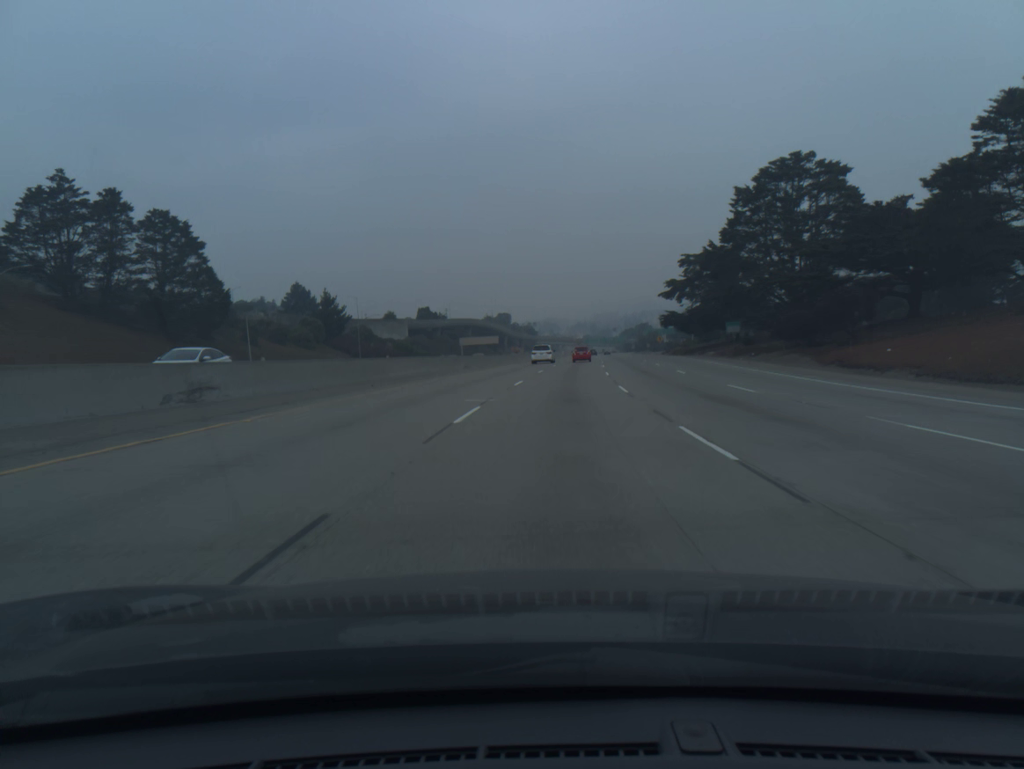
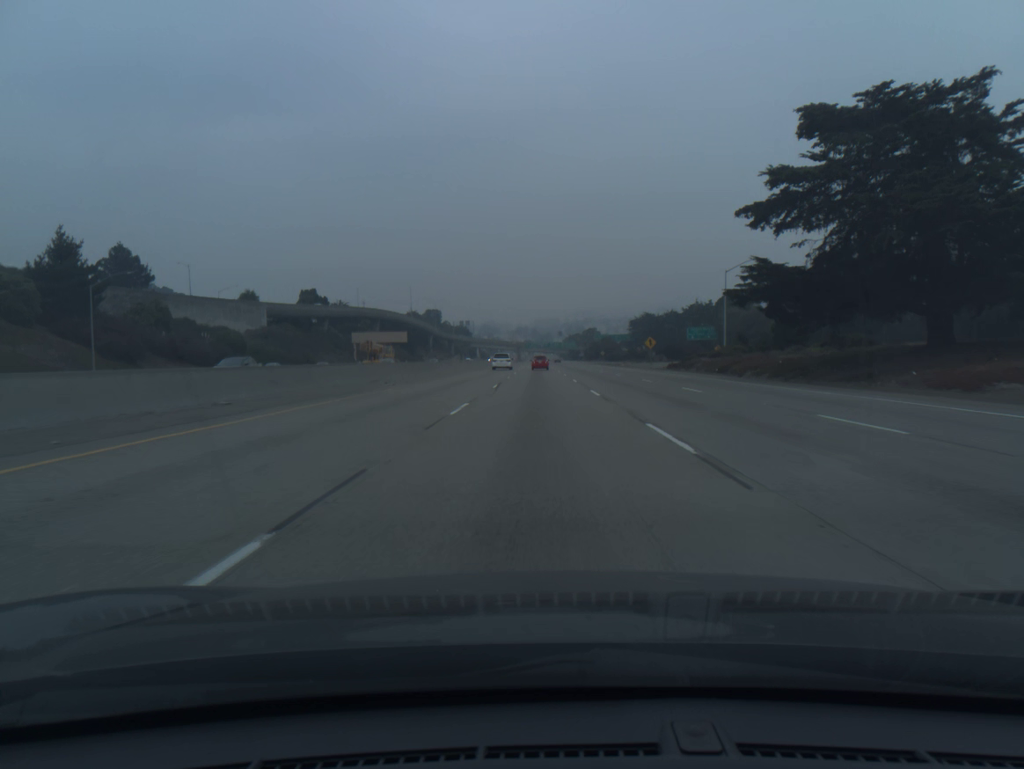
(+3.4, +70.1) m; +4°
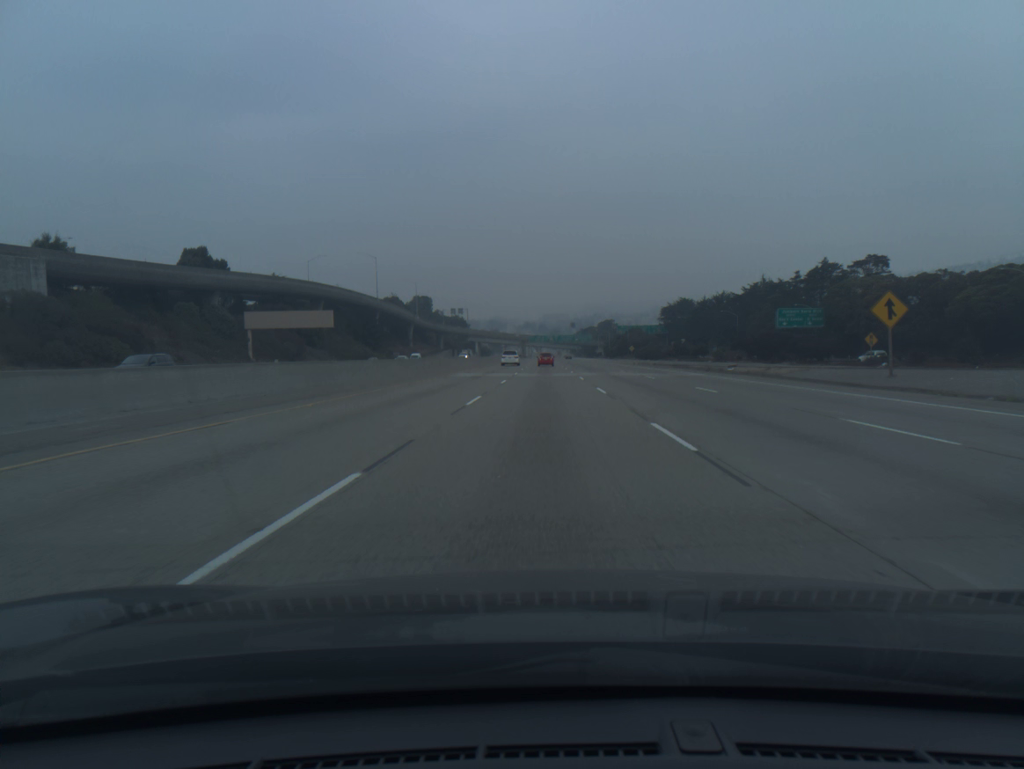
(-0.3, +70.9) m; -1°
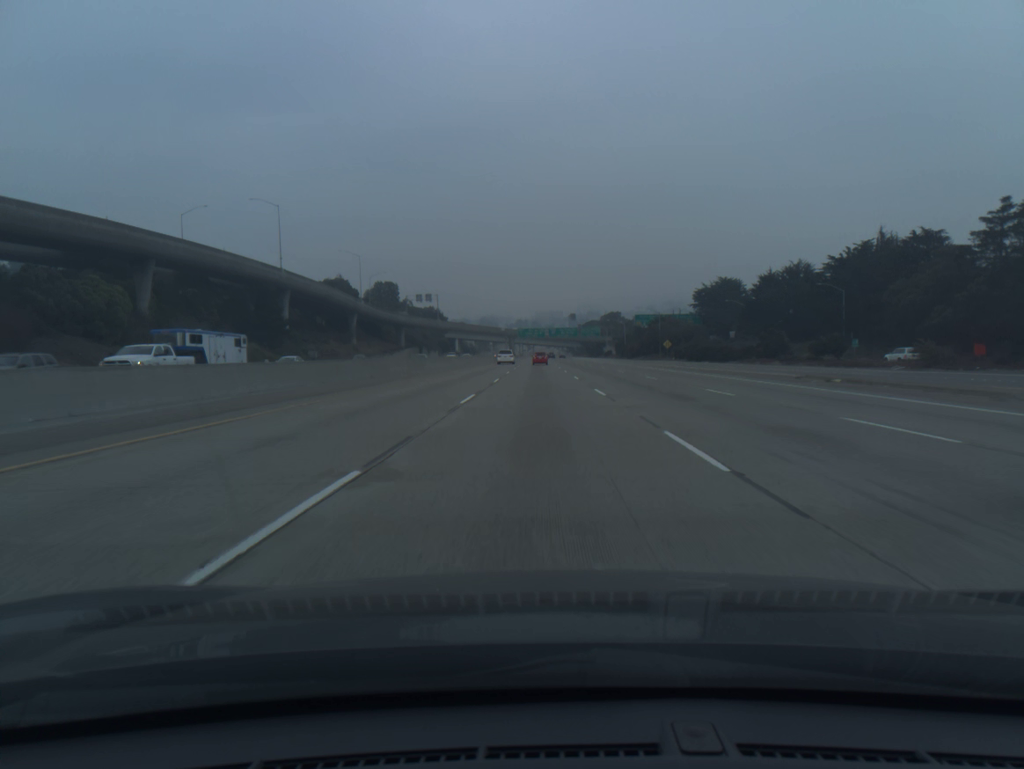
(+0.2, +72.9) m; 0°
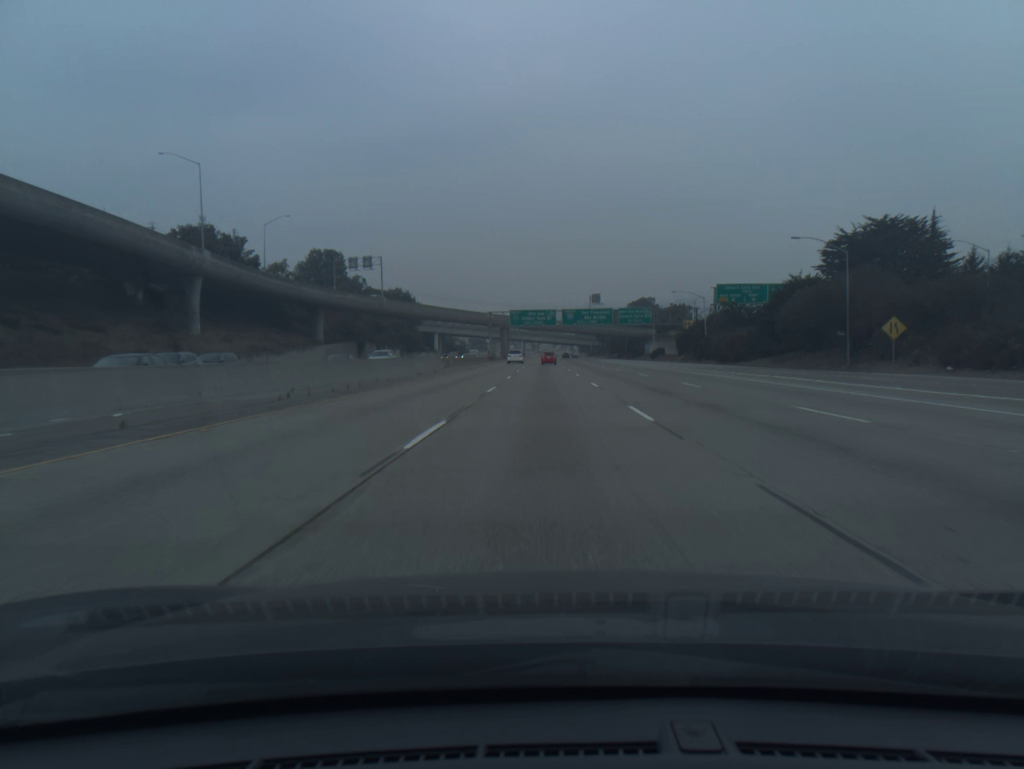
(-0.5, +93.6) m; 0°
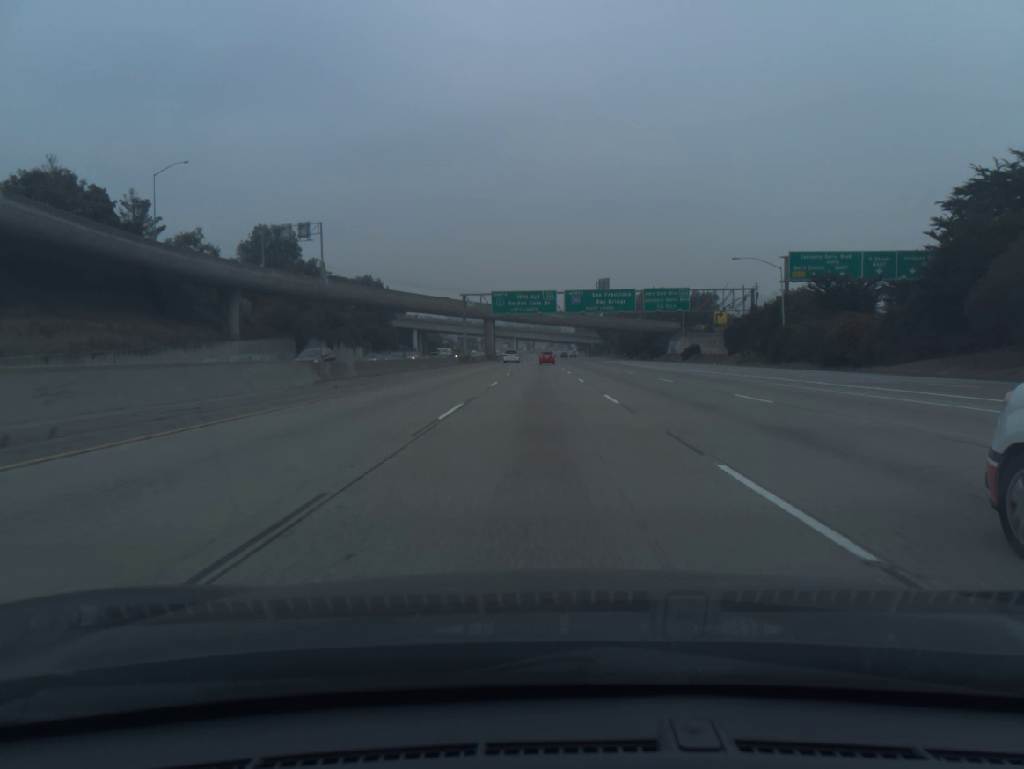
(+0.1, +38.1) m; 0°
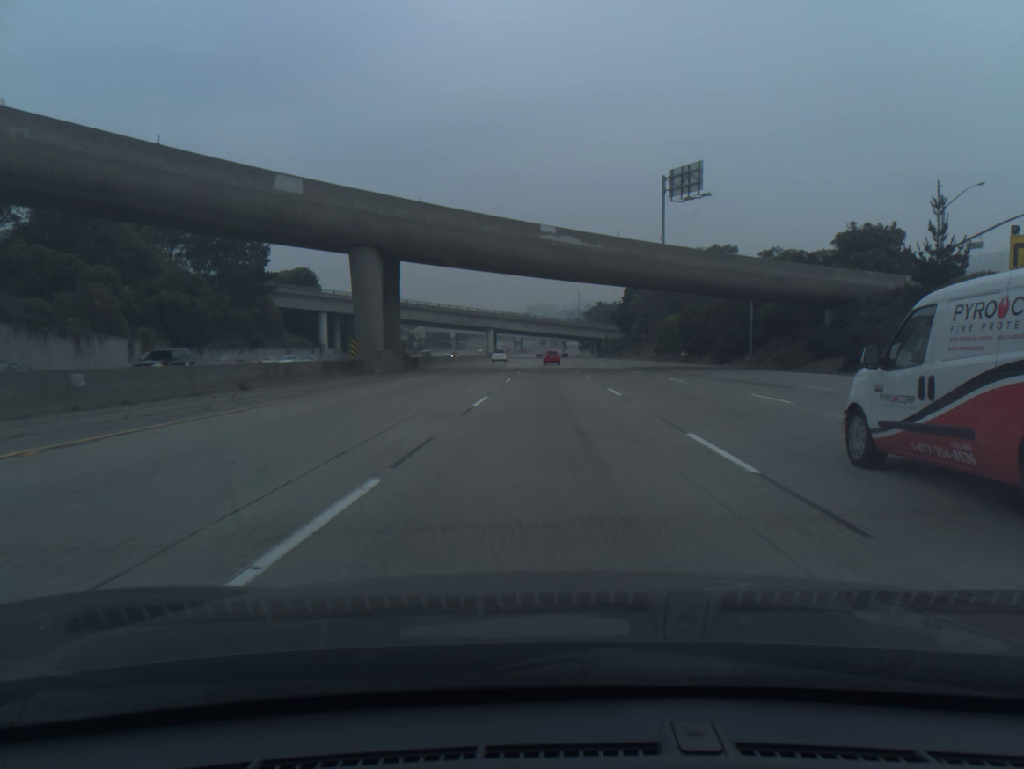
(+0.1, +96.3) m; +1°
